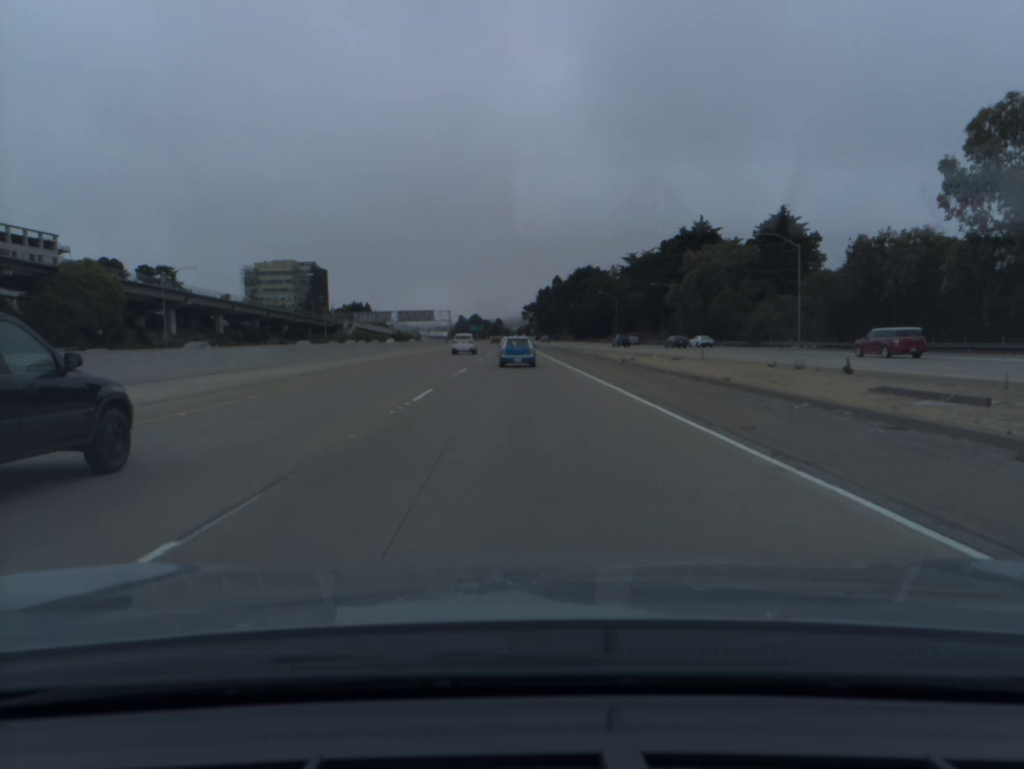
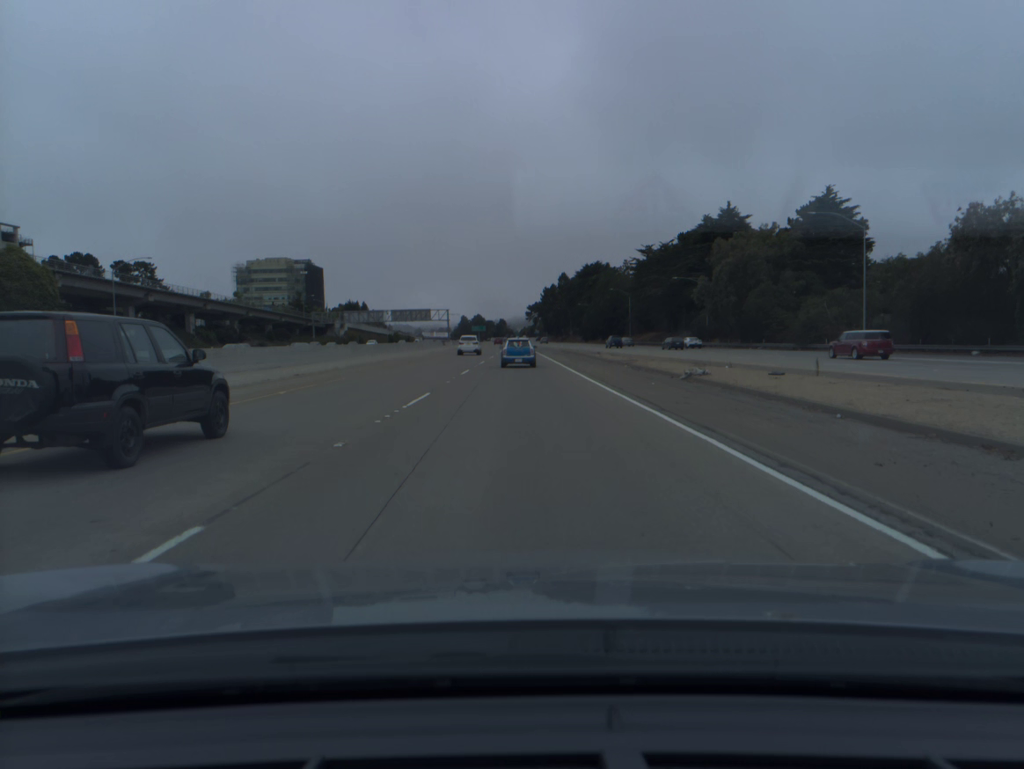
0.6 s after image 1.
(-0.1, +15.2) m; 0°
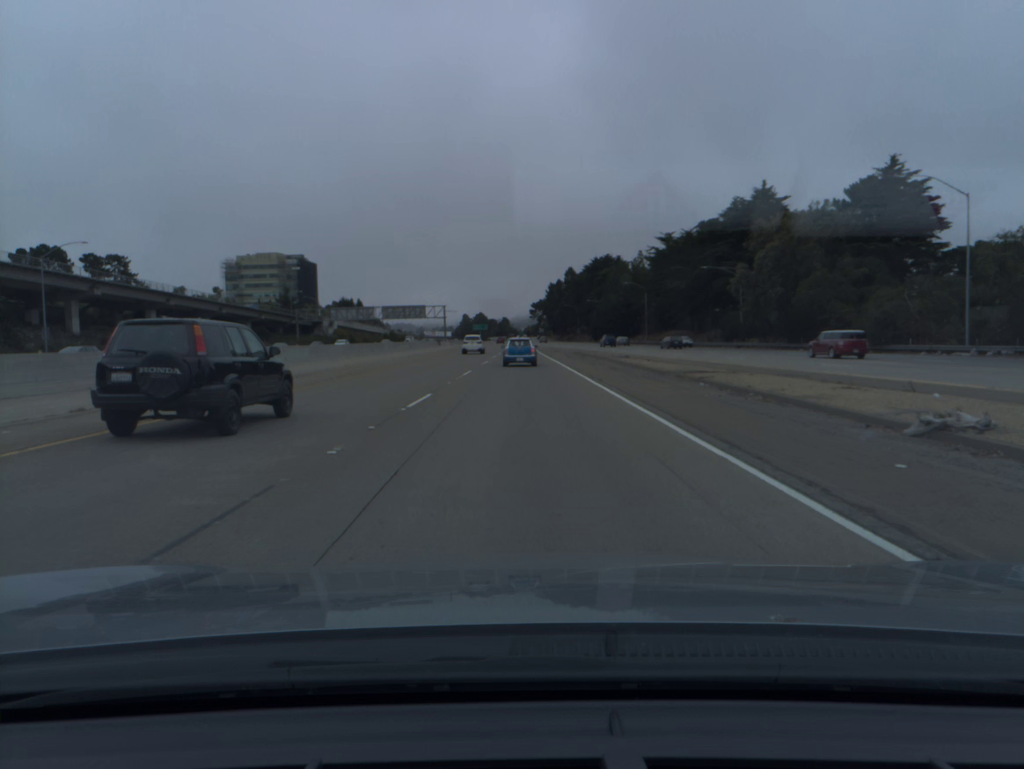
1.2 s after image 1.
(0.0, +15.3) m; 0°
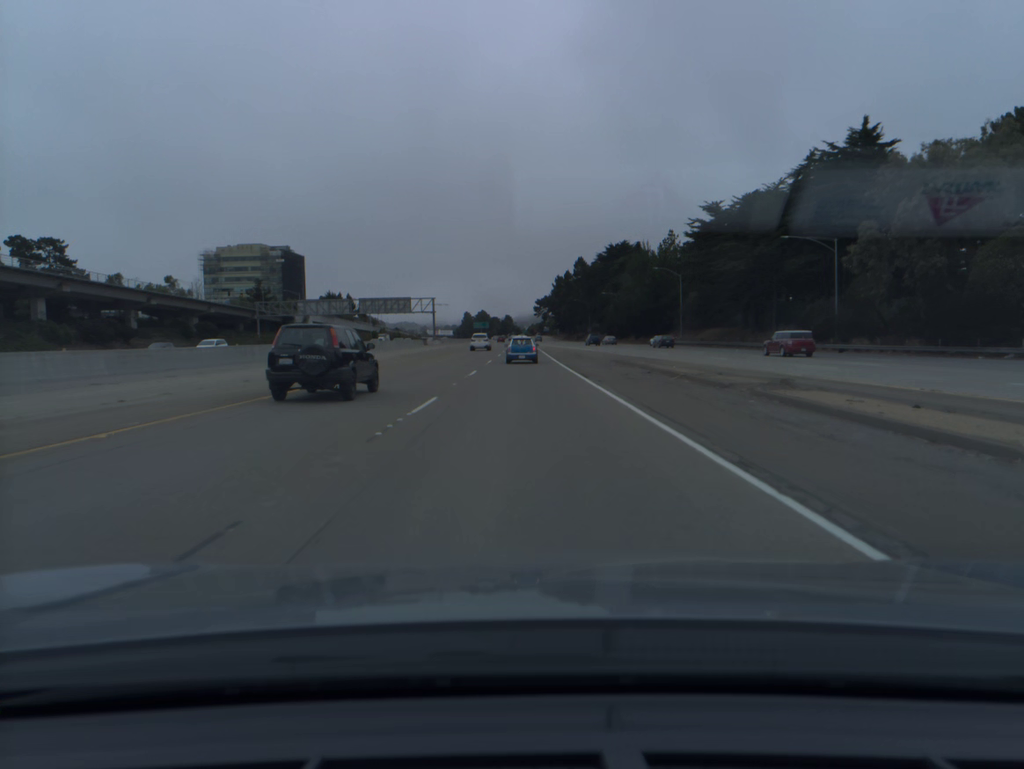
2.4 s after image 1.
(-0.1, +30.7) m; 0°
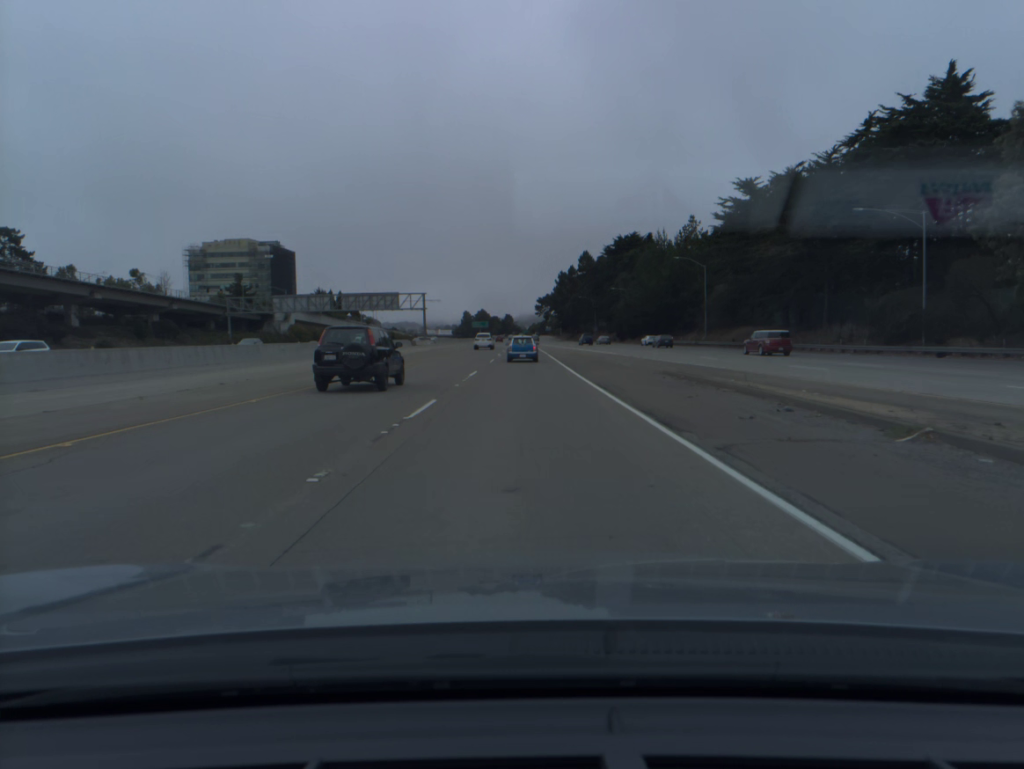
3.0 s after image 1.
(0.0, +15.4) m; 0°
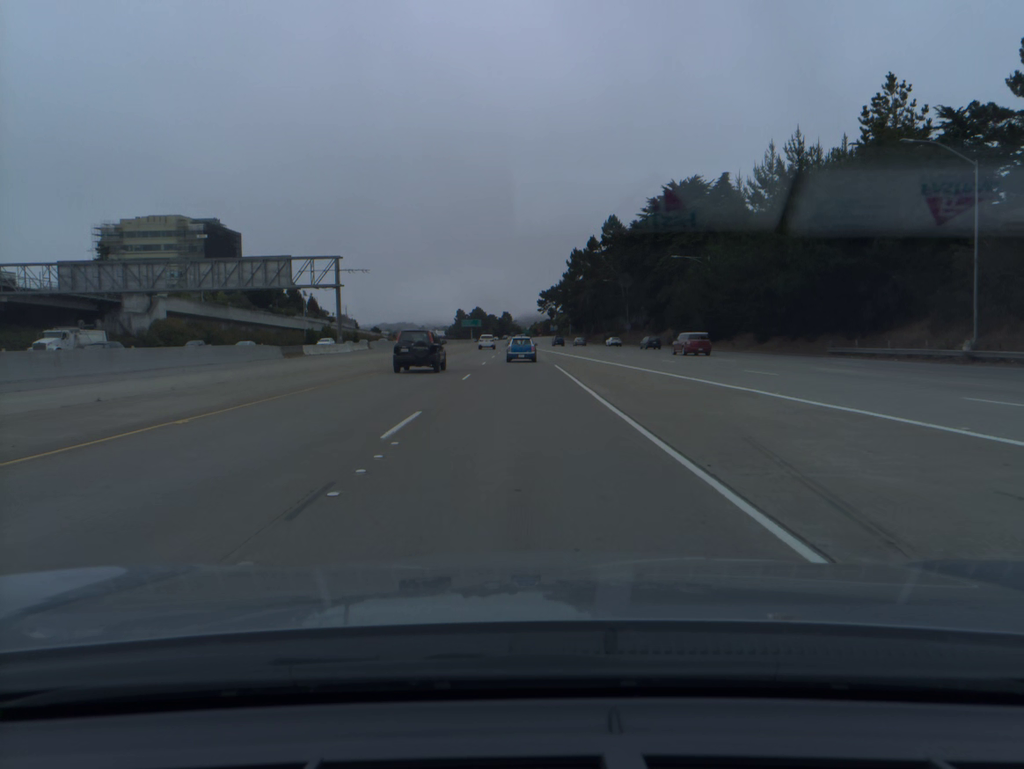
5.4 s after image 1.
(+0.1, +62.3) m; 0°
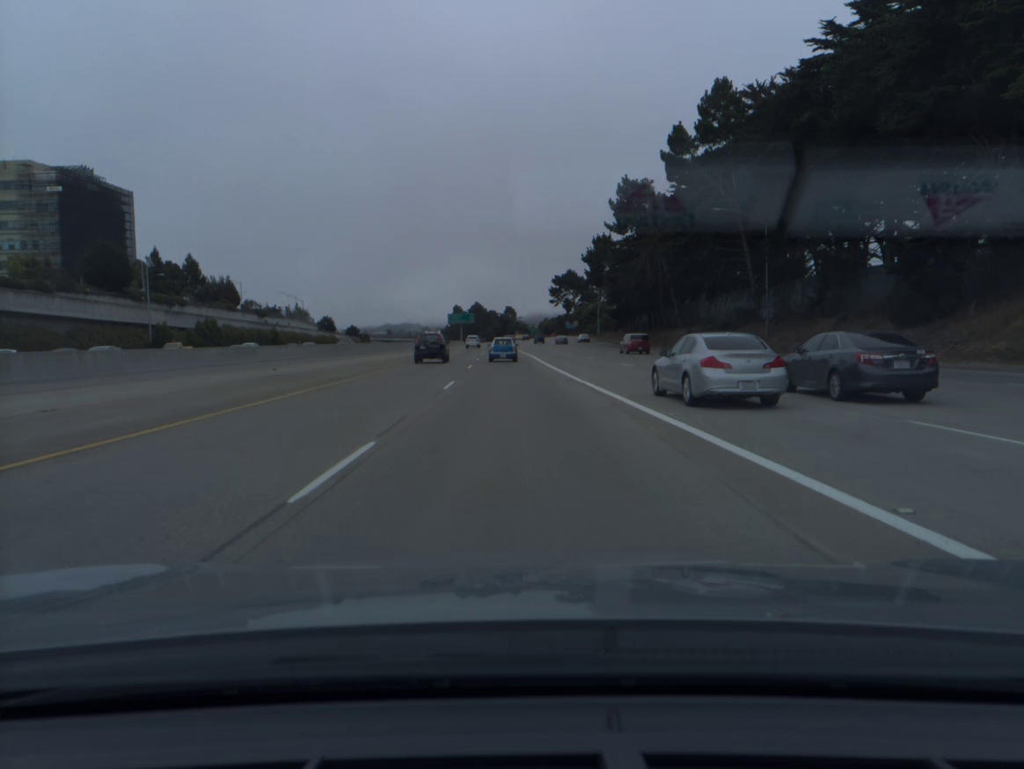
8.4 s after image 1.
(-0.3, +77.6) m; 0°
